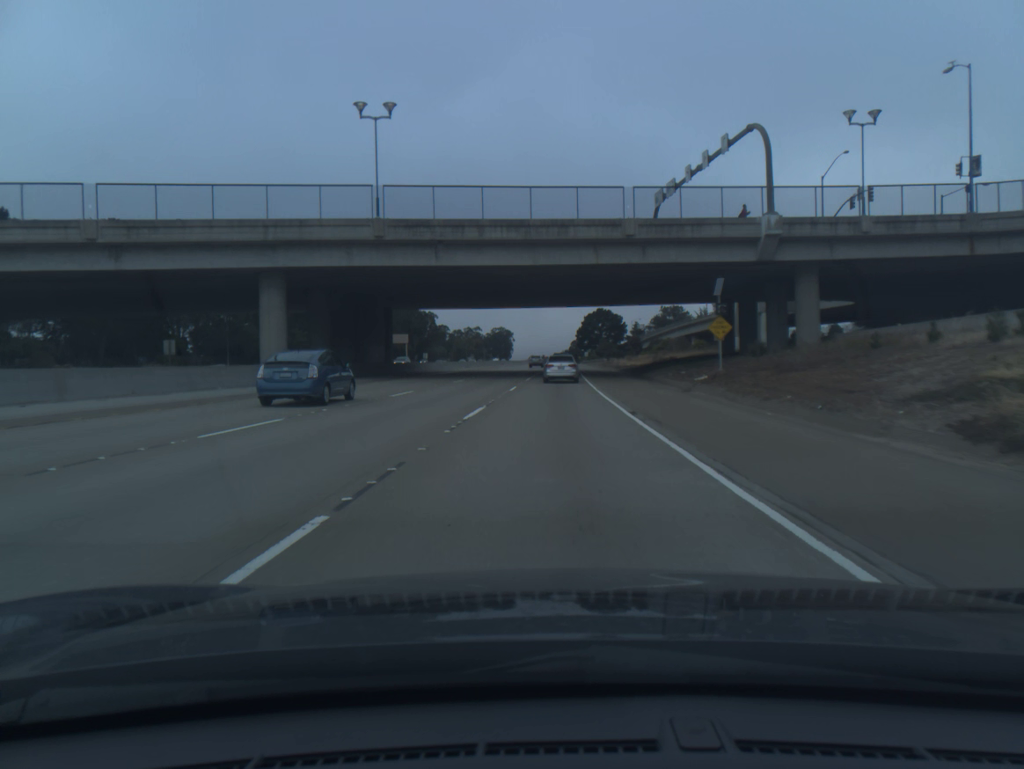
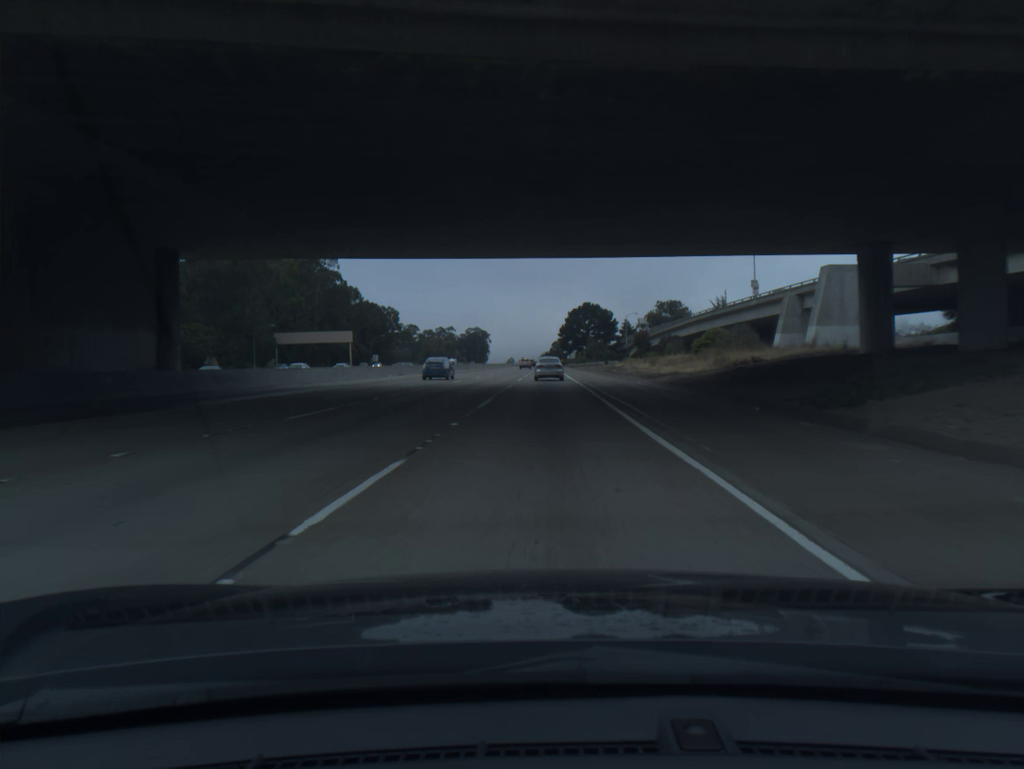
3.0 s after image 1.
(+0.7, +39.6) m; +2°
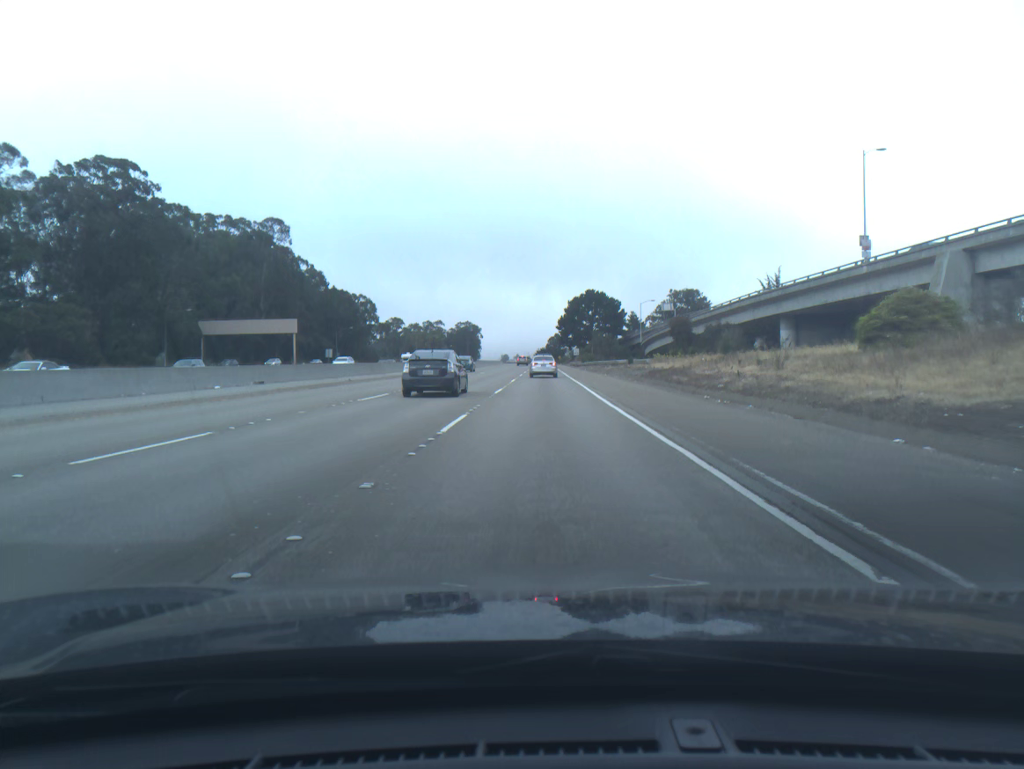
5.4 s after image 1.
(+0.1, +36.2) m; 0°
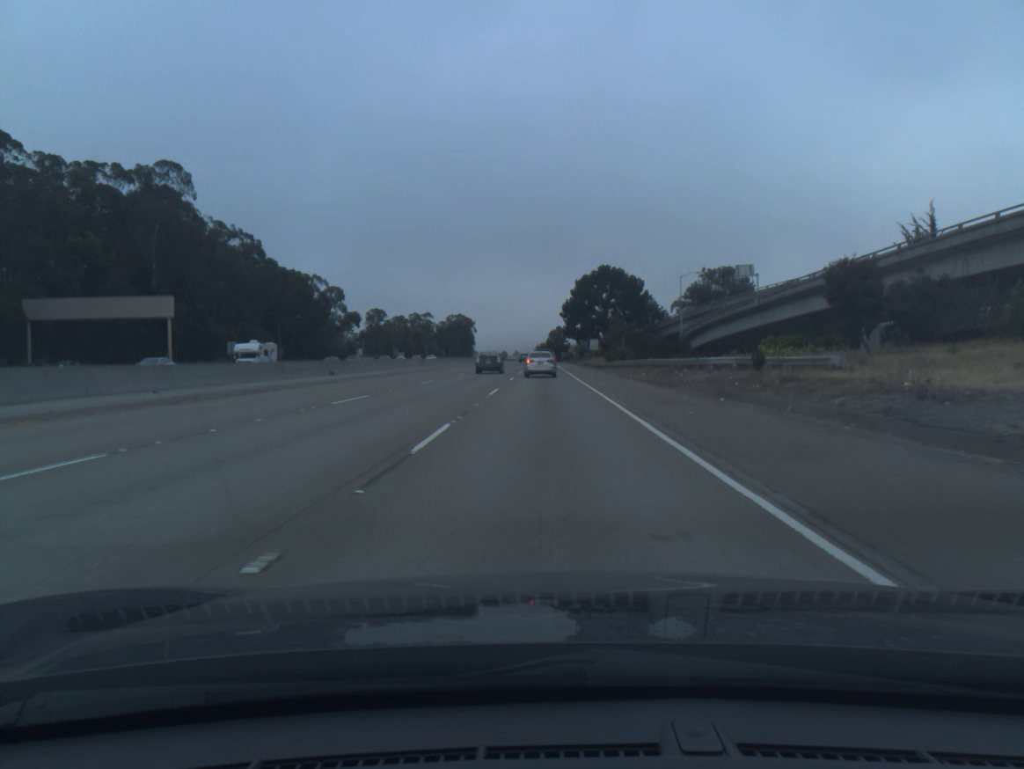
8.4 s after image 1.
(-0.1, +46.4) m; 0°
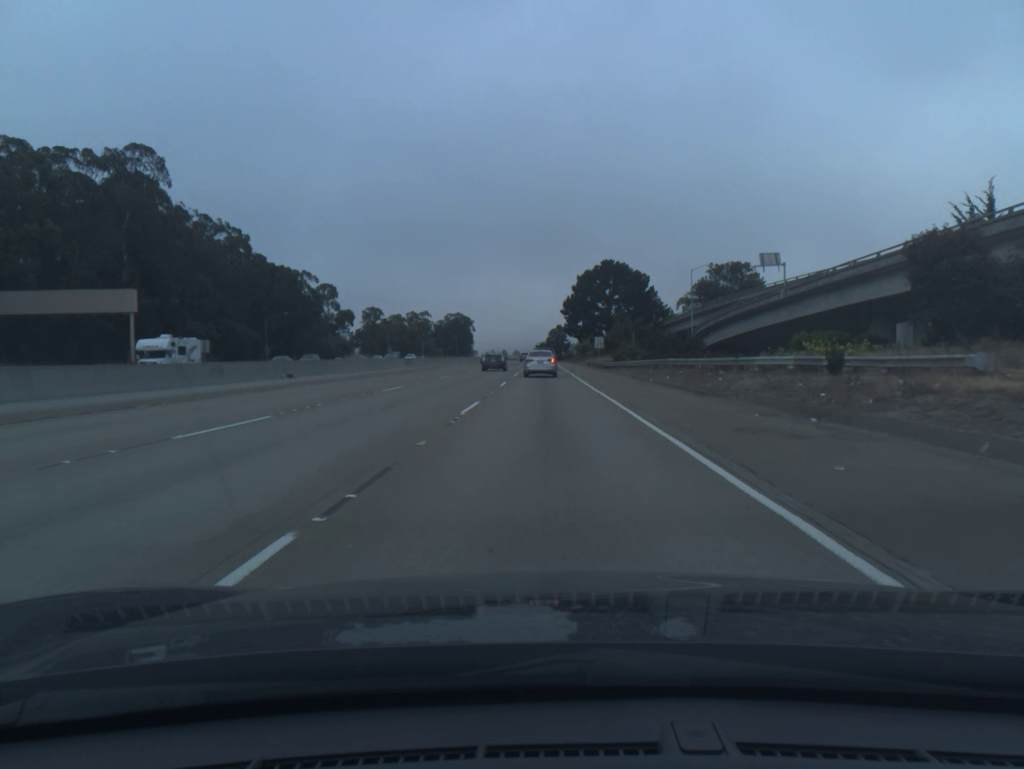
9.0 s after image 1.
(0.0, +8.6) m; 0°
